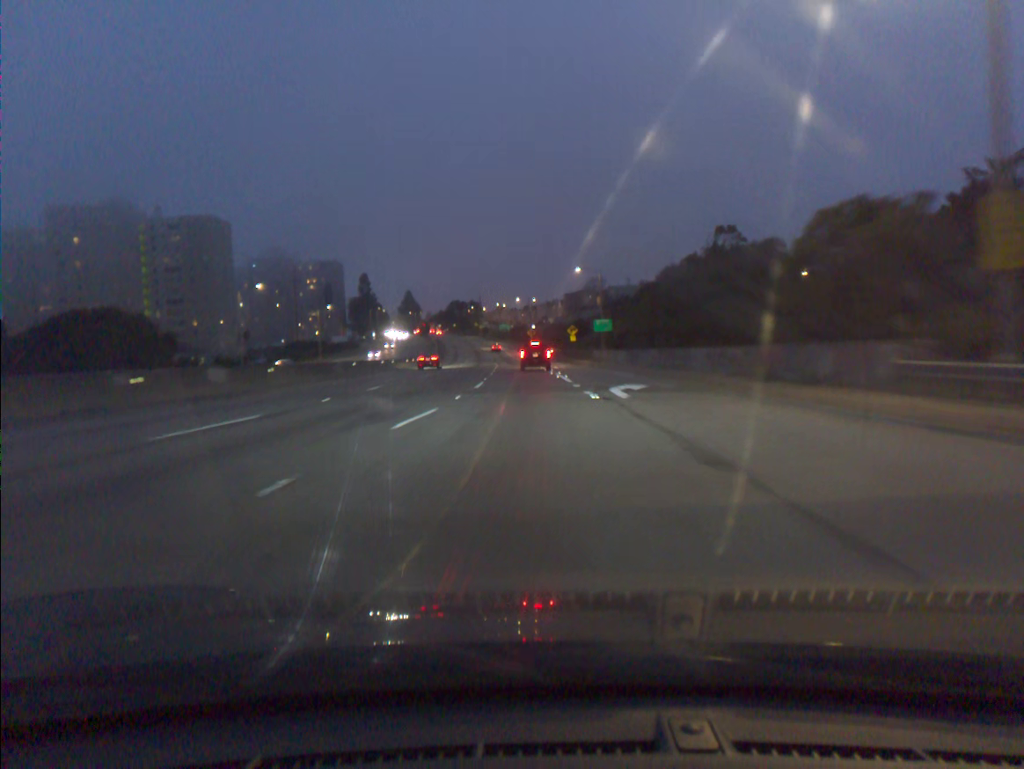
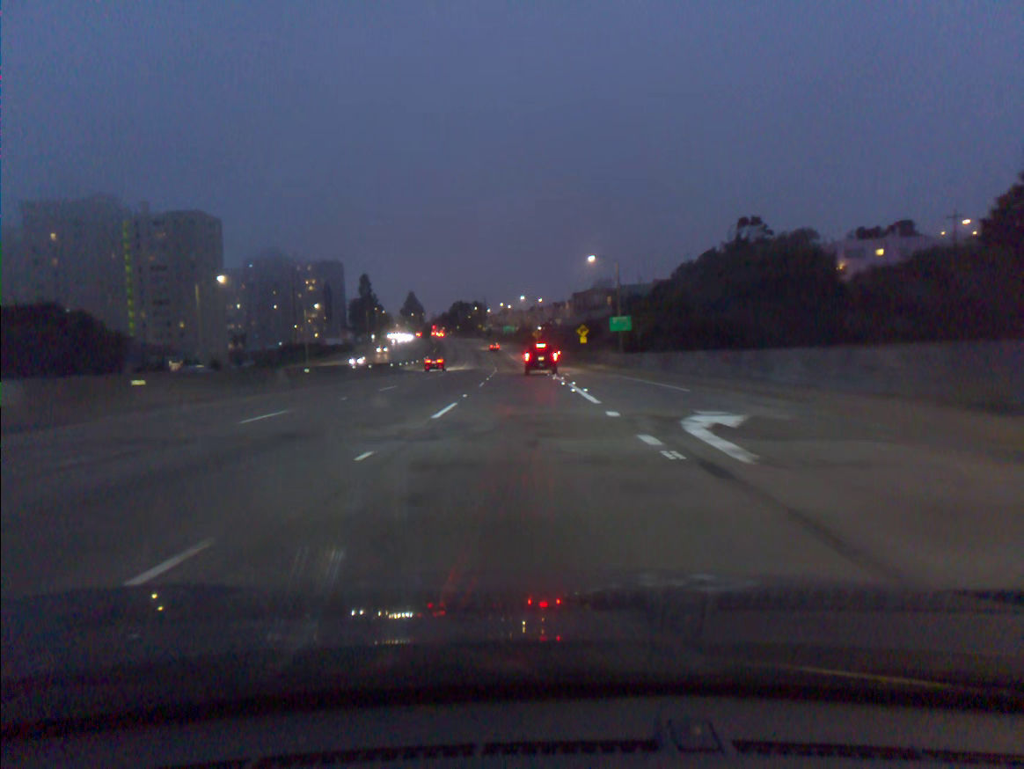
(-0.1, +12.0) m; -1°
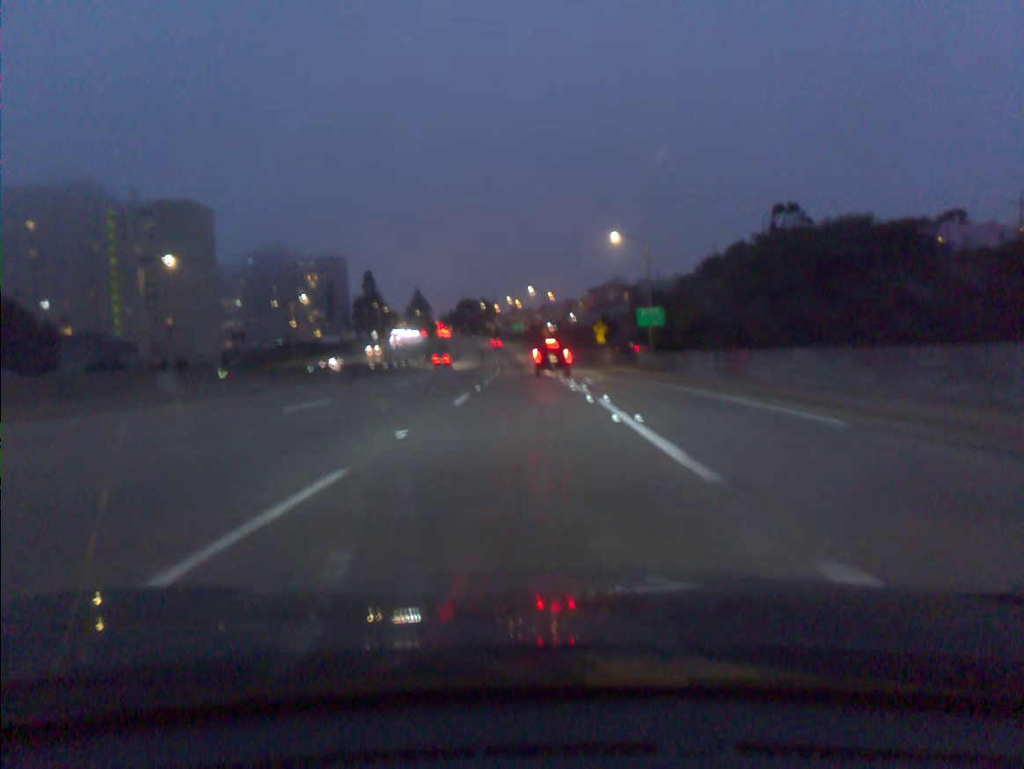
(-0.1, +12.0) m; -1°
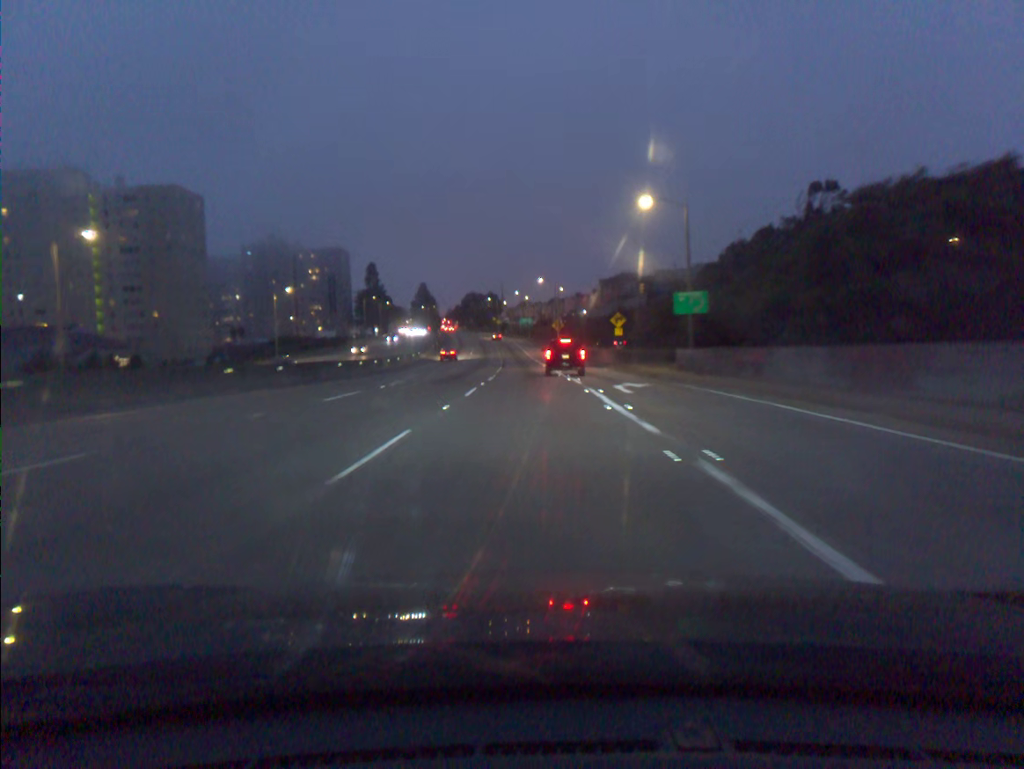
(-0.1, +12.0) m; -1°
